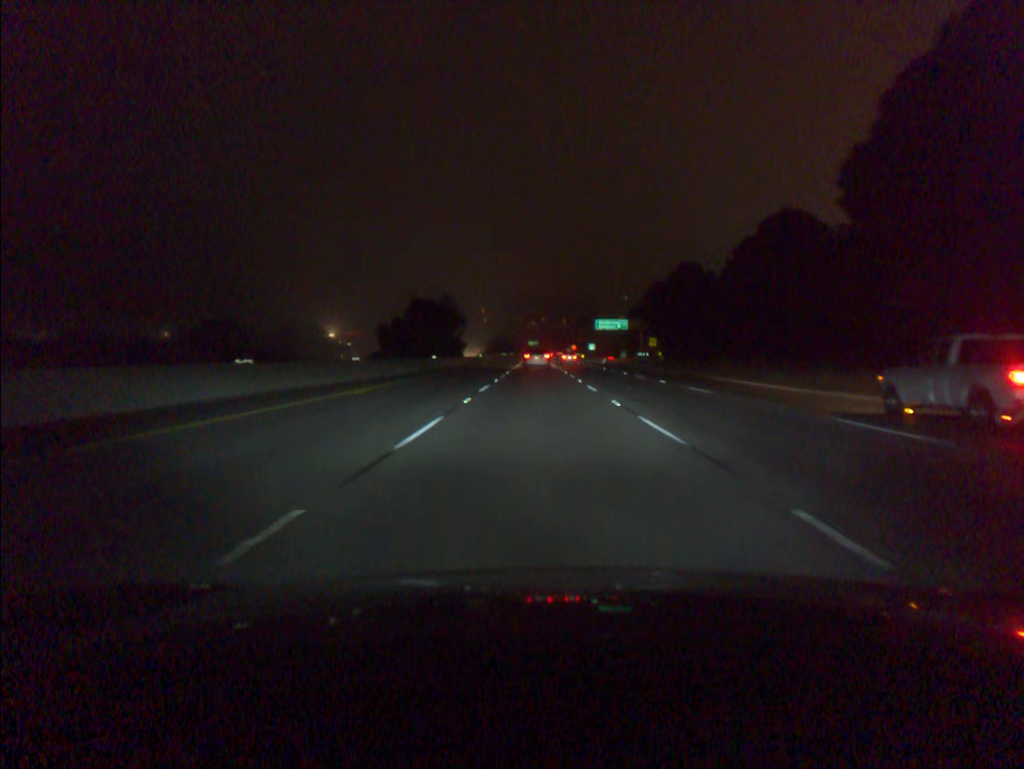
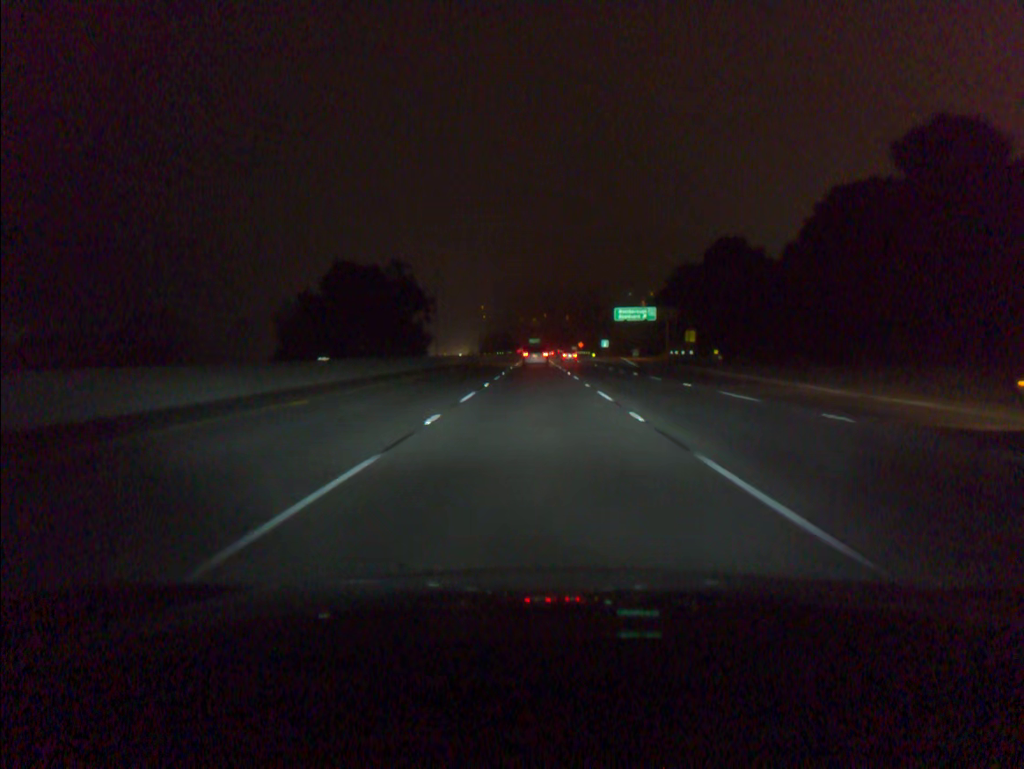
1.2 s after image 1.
(0.0, +35.0) m; 0°
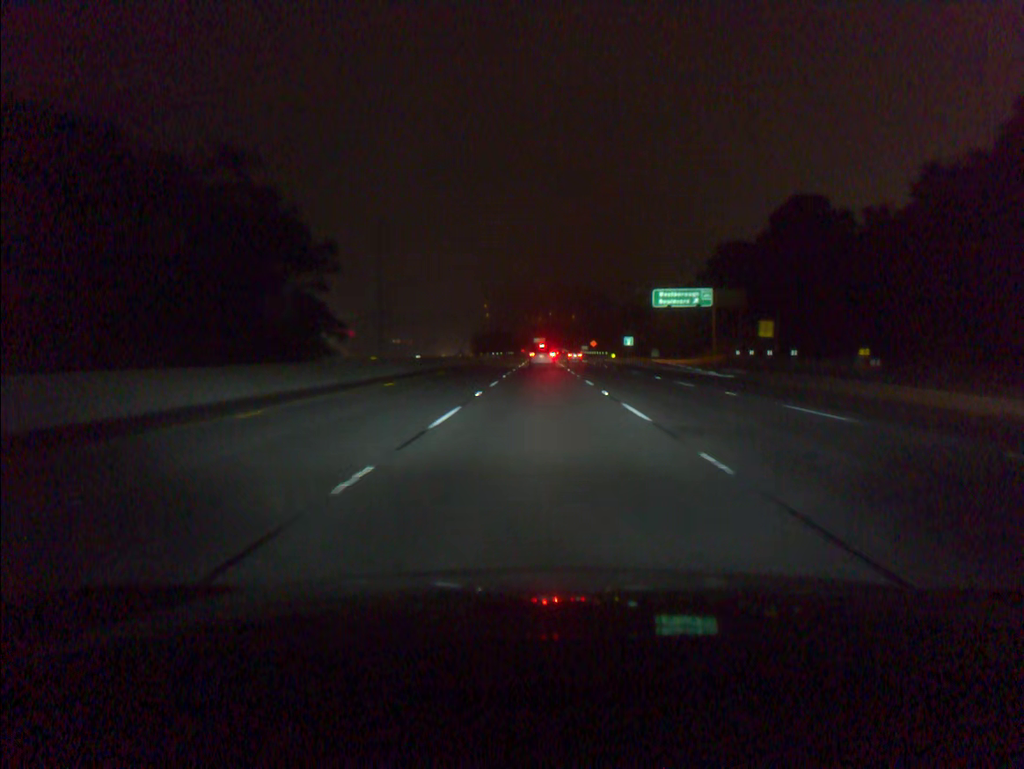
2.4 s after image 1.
(-0.1, +35.0) m; 0°
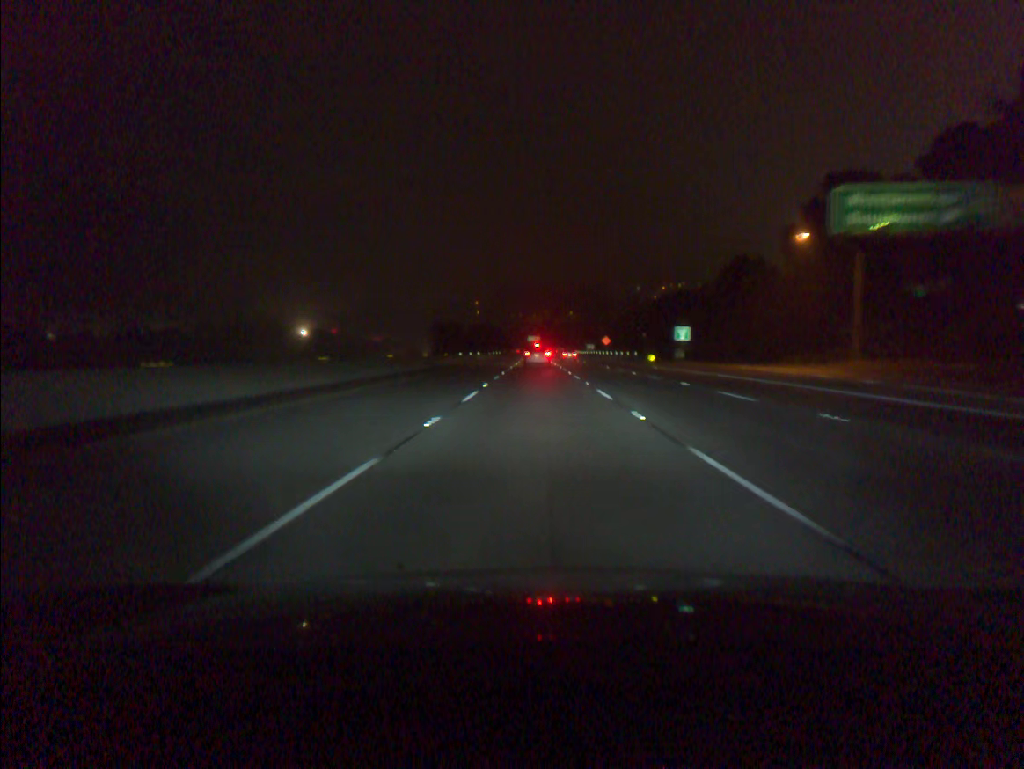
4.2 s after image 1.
(+0.1, +52.3) m; 0°
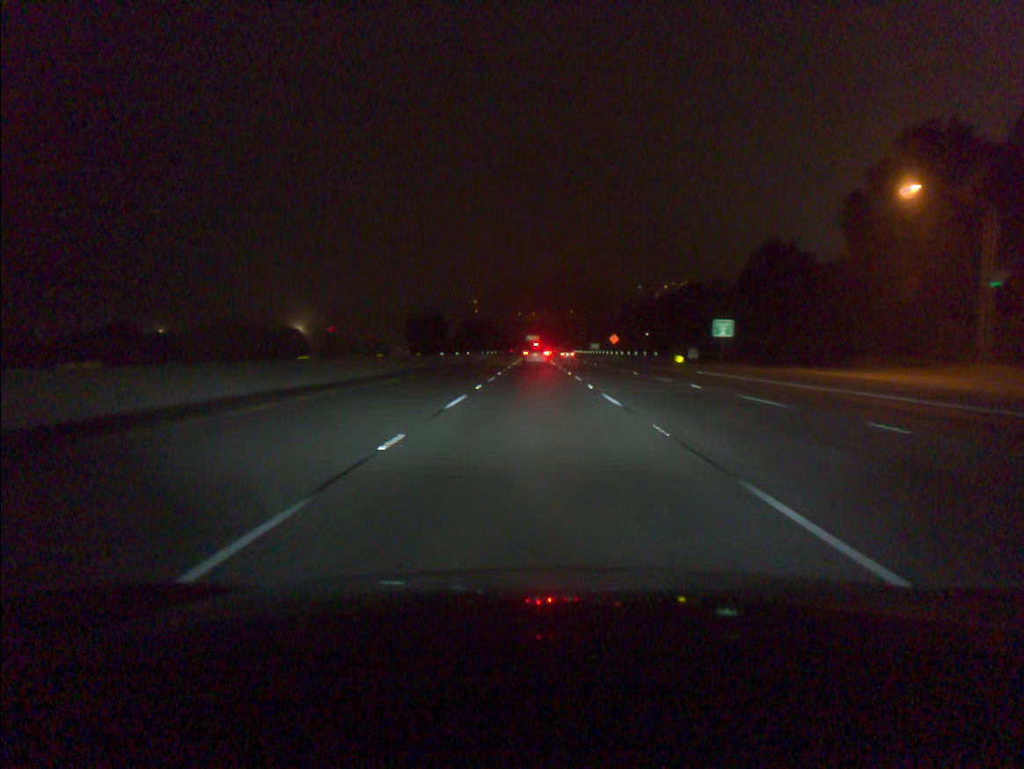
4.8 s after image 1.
(0.0, +17.4) m; 0°
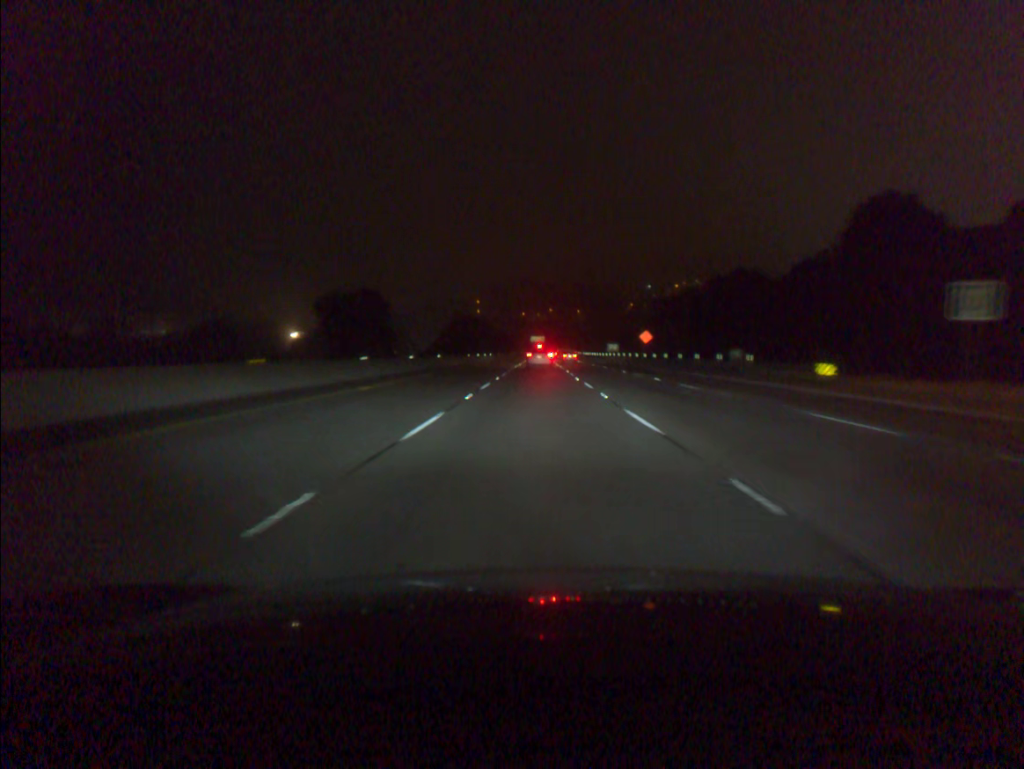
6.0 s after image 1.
(-0.1, +34.6) m; 0°
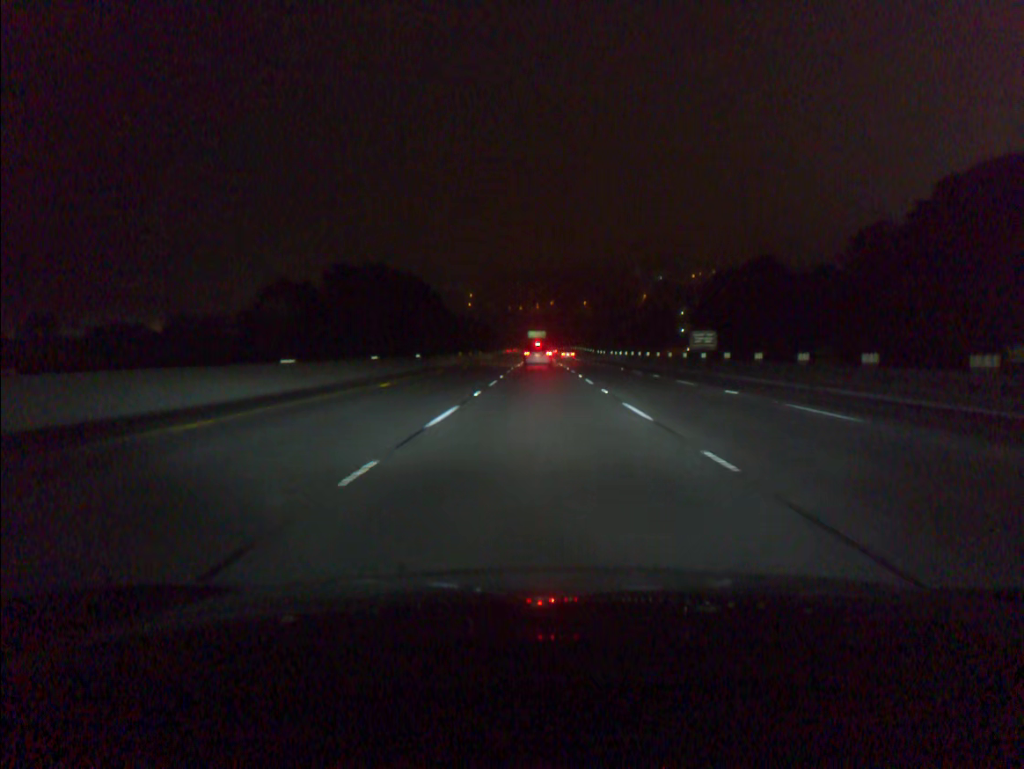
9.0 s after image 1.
(0.0, +85.7) m; 0°
